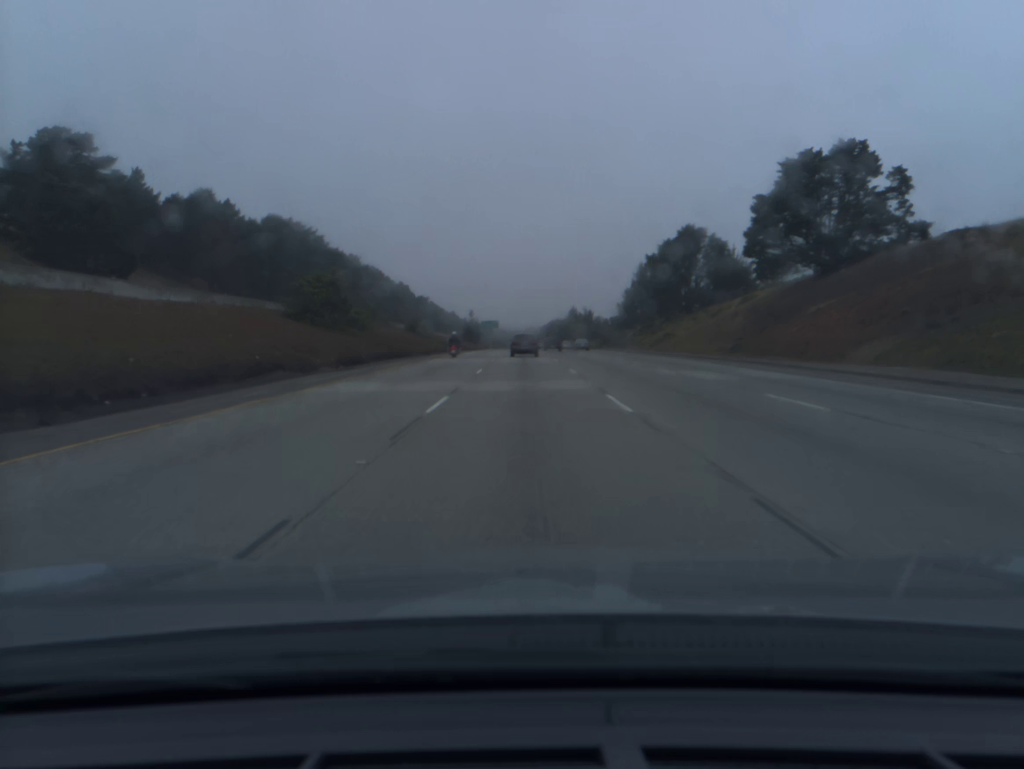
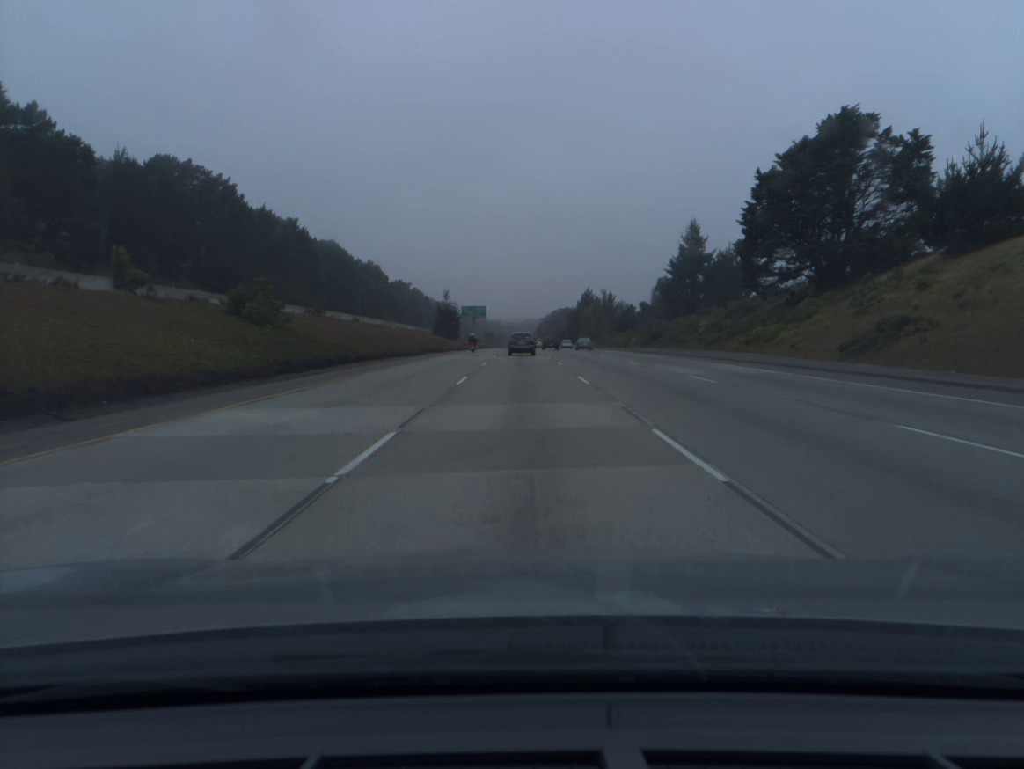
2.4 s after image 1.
(+0.1, +65.2) m; 0°
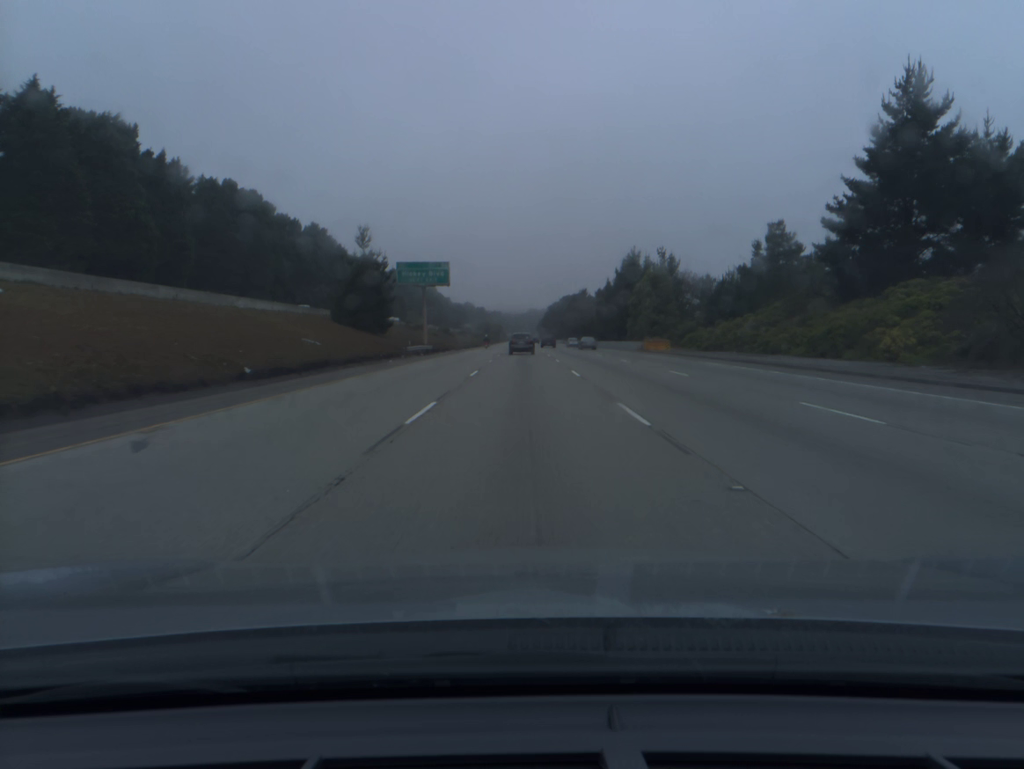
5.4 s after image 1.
(-0.2, +82.9) m; 0°
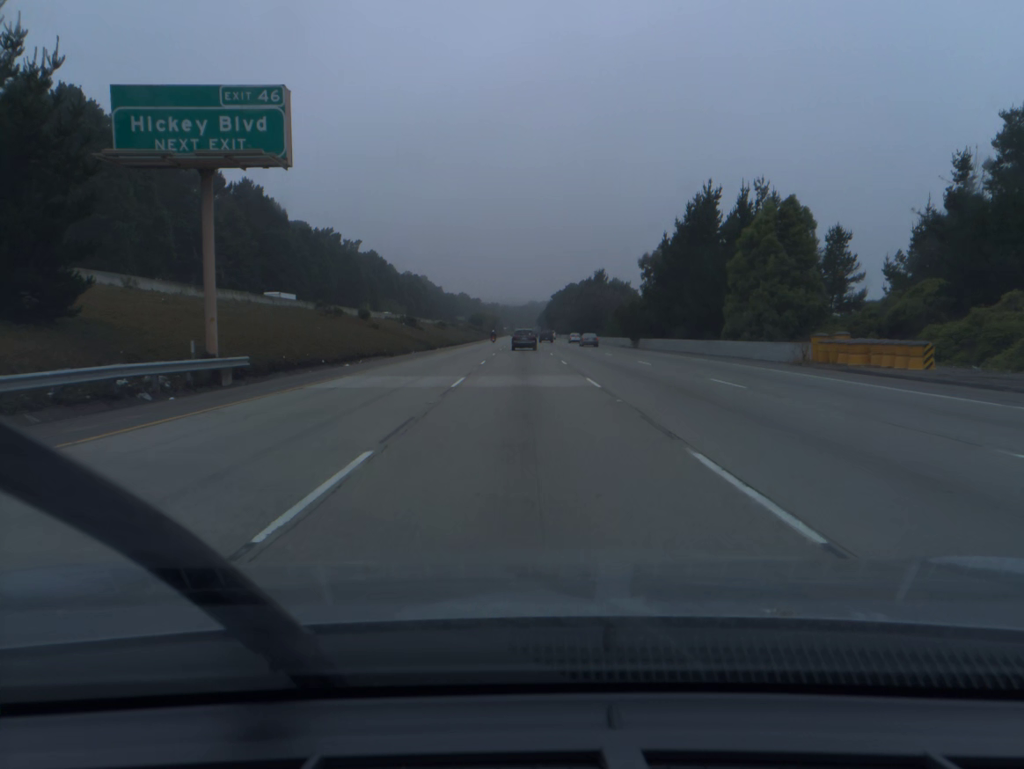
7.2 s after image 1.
(+0.1, +50.8) m; 0°
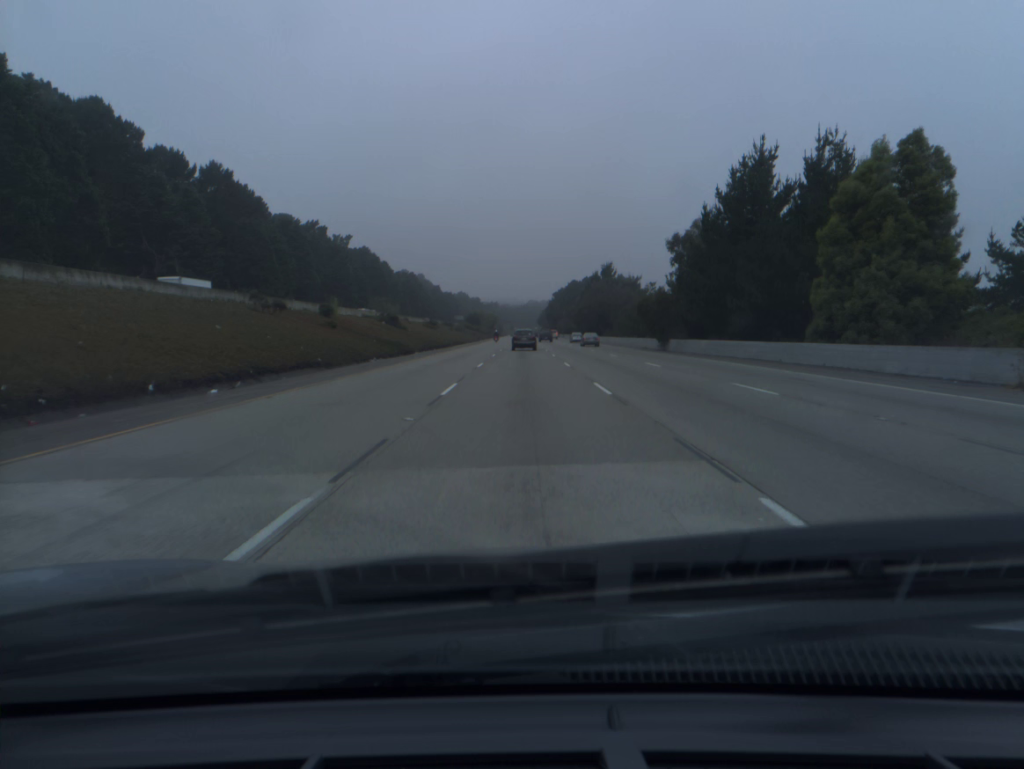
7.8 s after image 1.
(0.0, +17.1) m; 0°
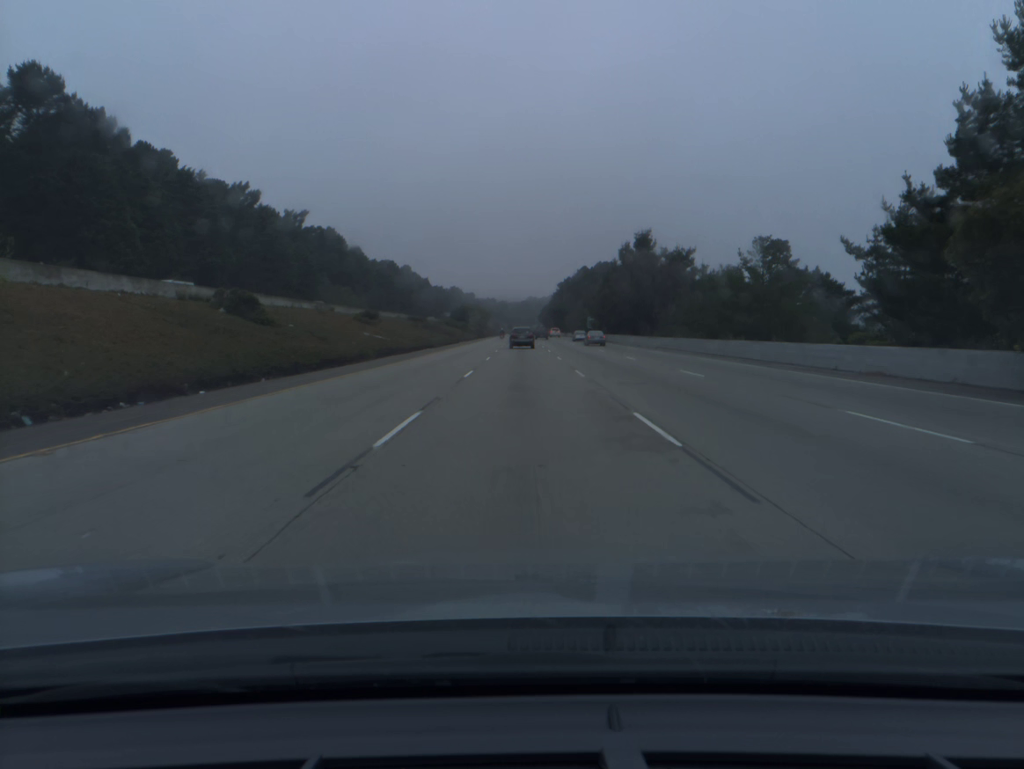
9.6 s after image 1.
(0.0, +51.6) m; 0°
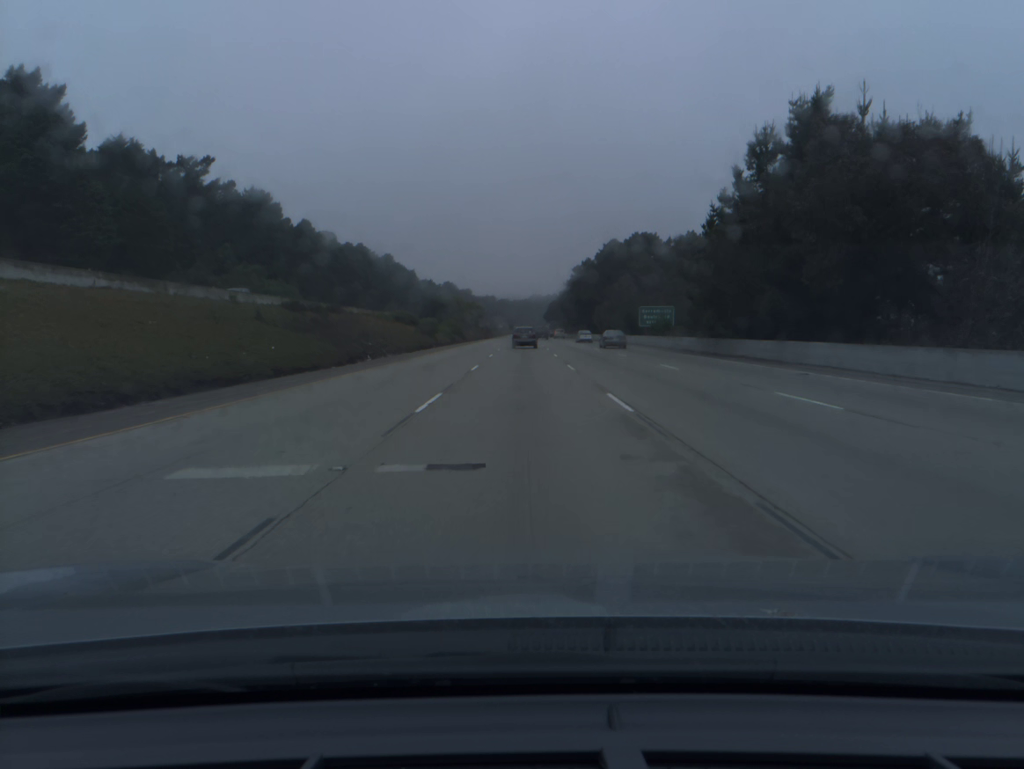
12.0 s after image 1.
(0.0, +69.1) m; 0°
